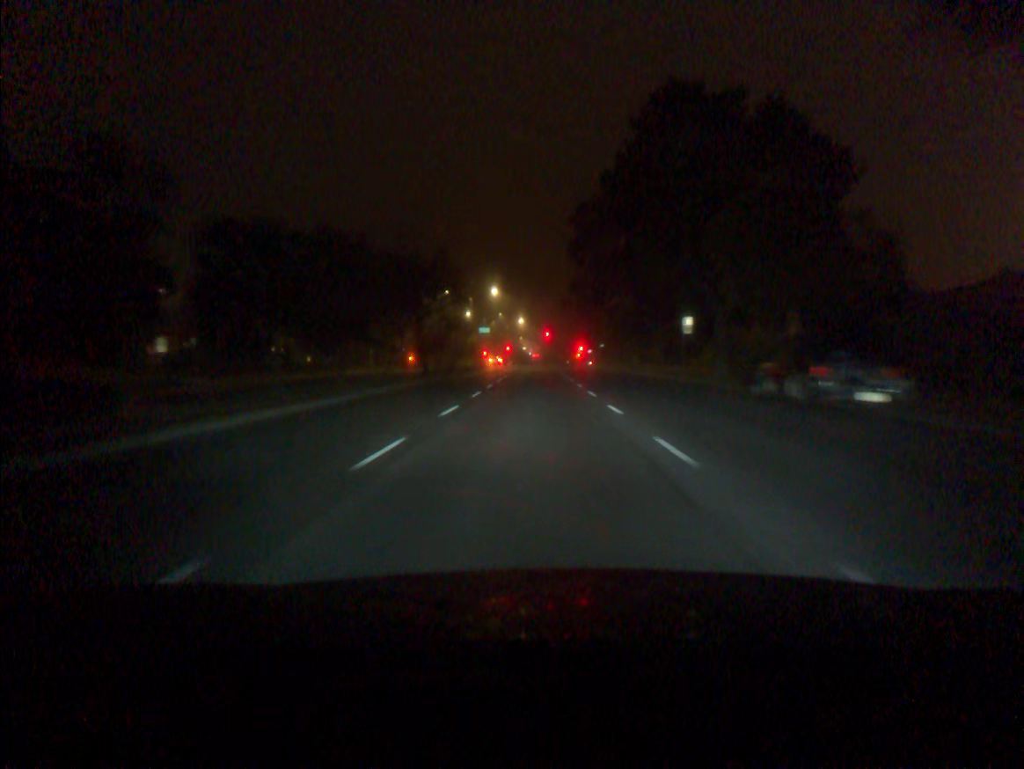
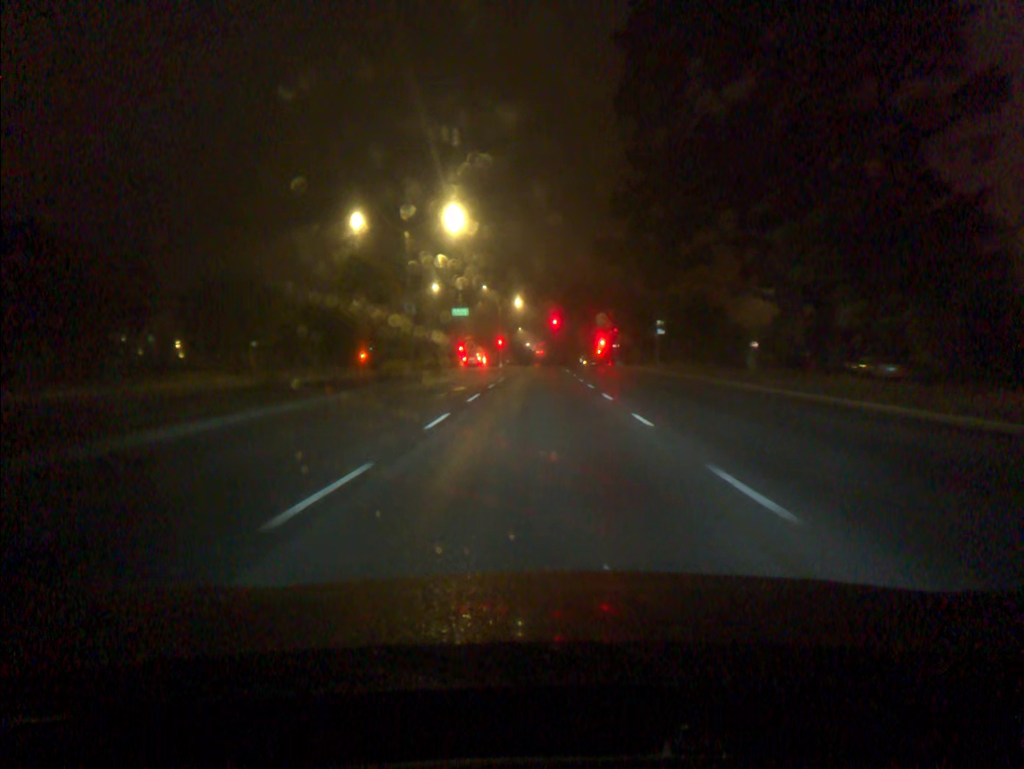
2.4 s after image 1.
(-0.2, +46.6) m; 0°
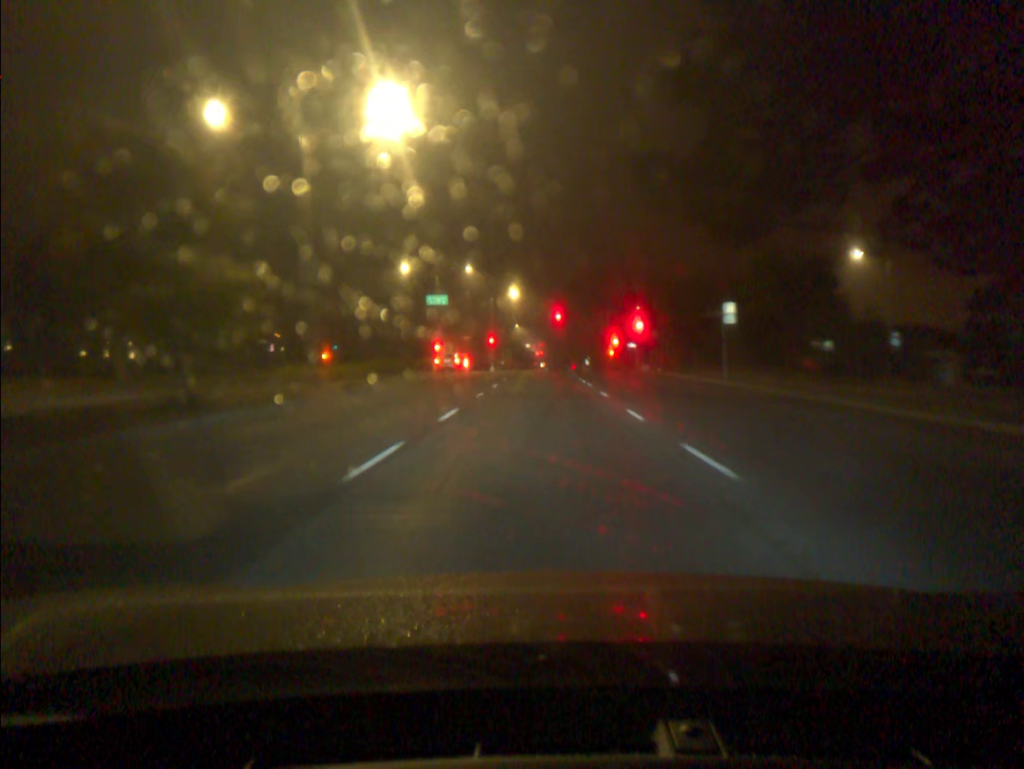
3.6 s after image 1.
(0.0, +20.4) m; 0°
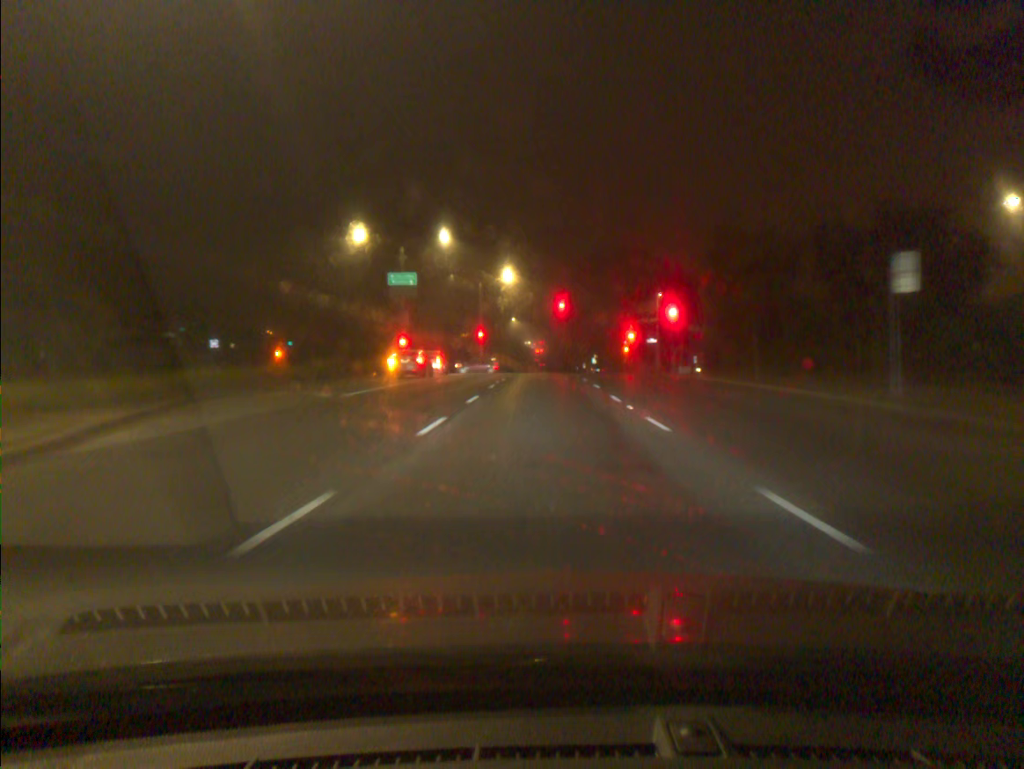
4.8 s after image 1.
(0.0, +17.4) m; 0°
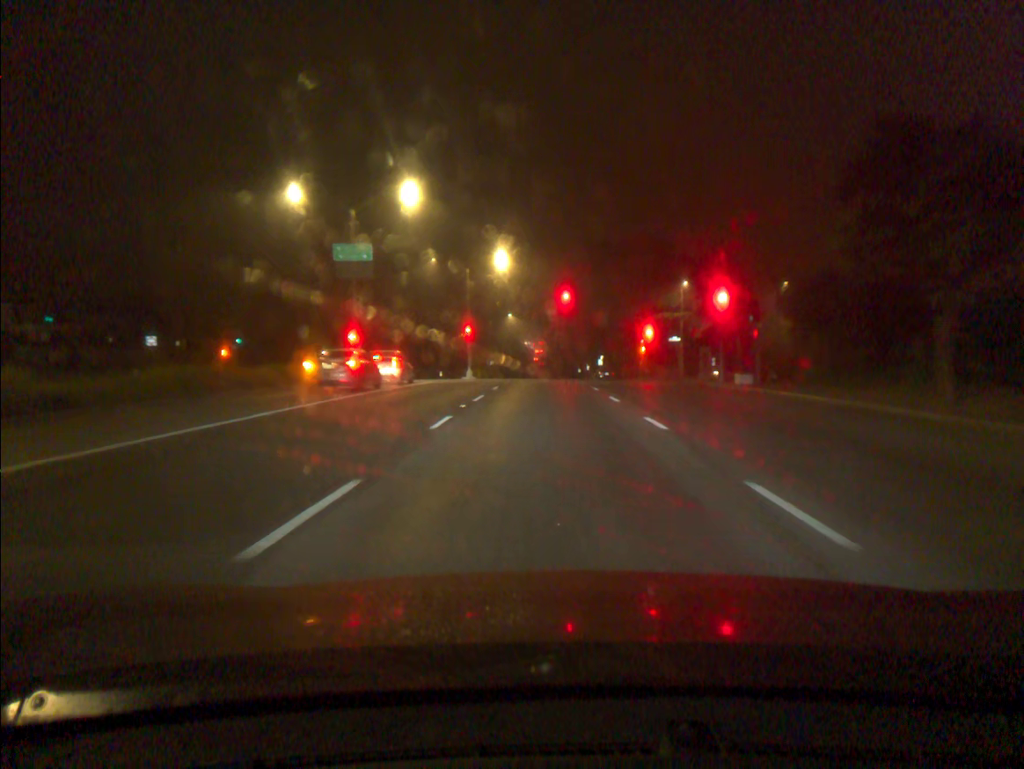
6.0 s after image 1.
(0.0, +14.1) m; 0°
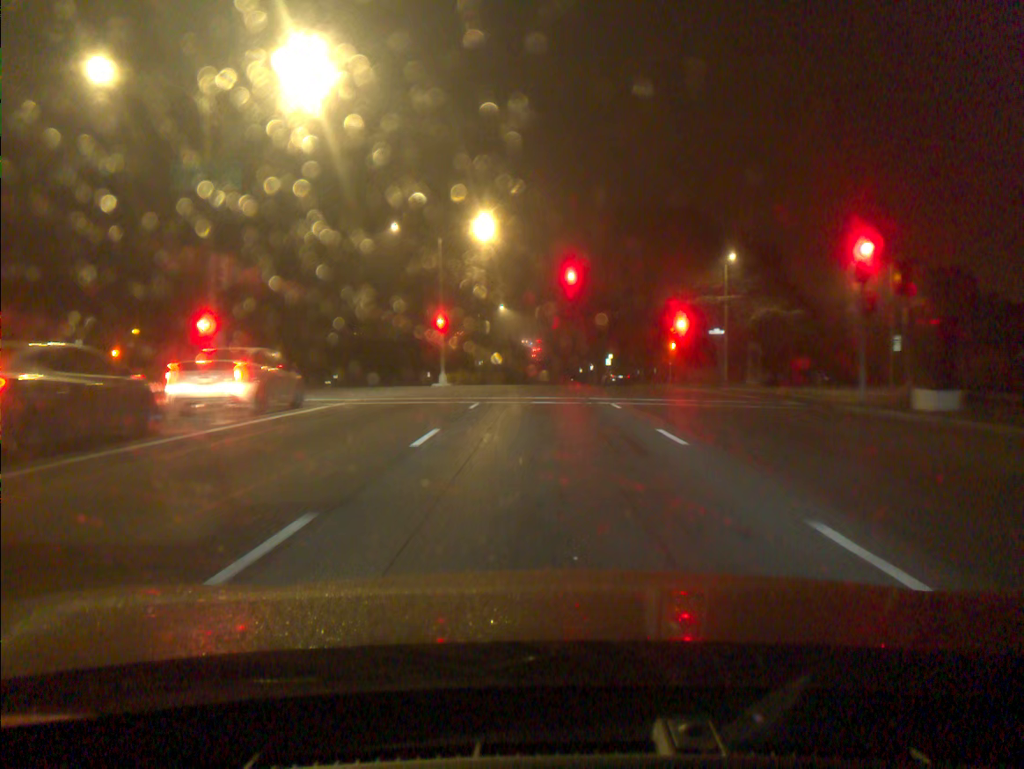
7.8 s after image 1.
(0.0, +16.6) m; 0°
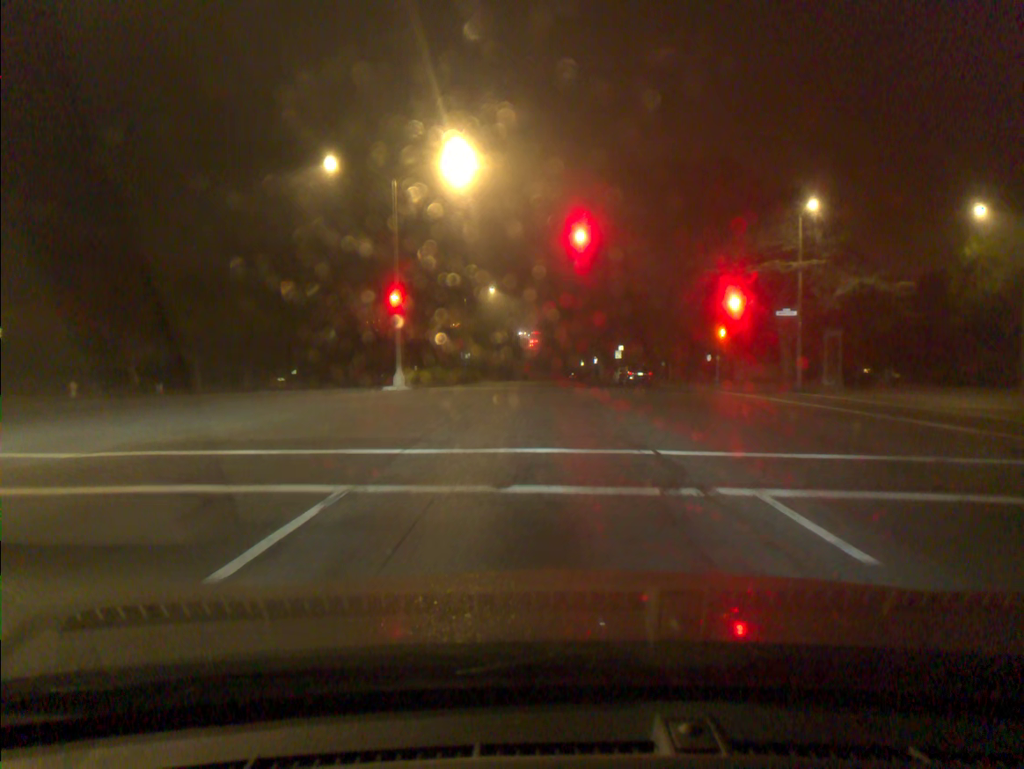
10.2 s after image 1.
(0.0, +14.6) m; 0°
